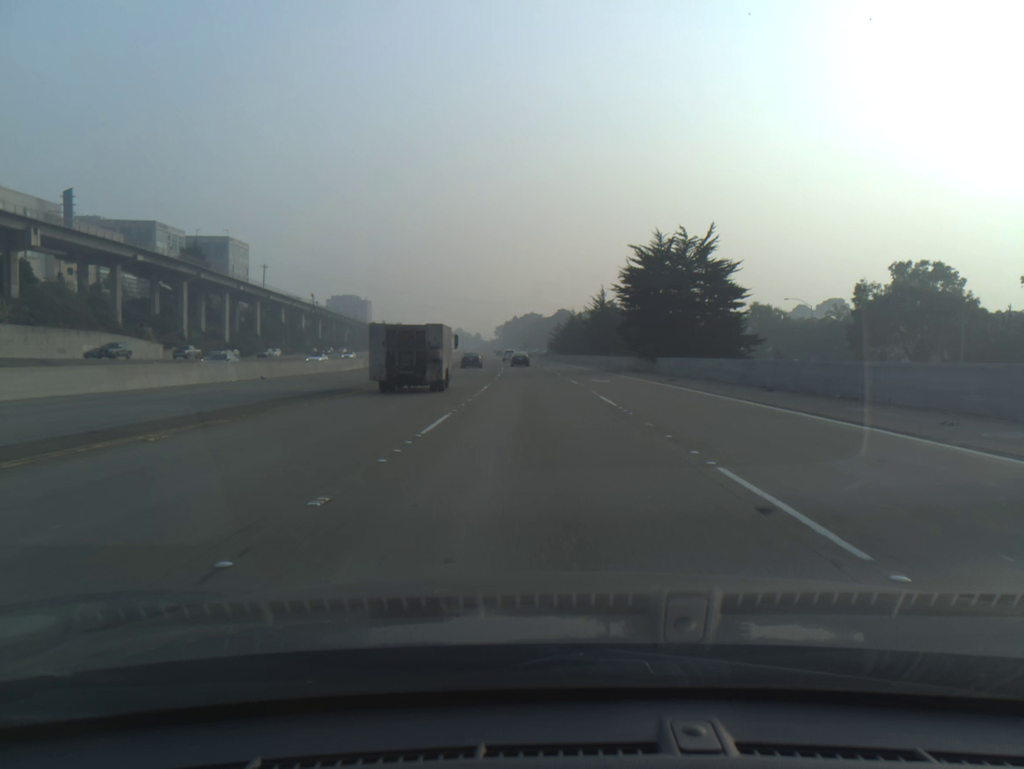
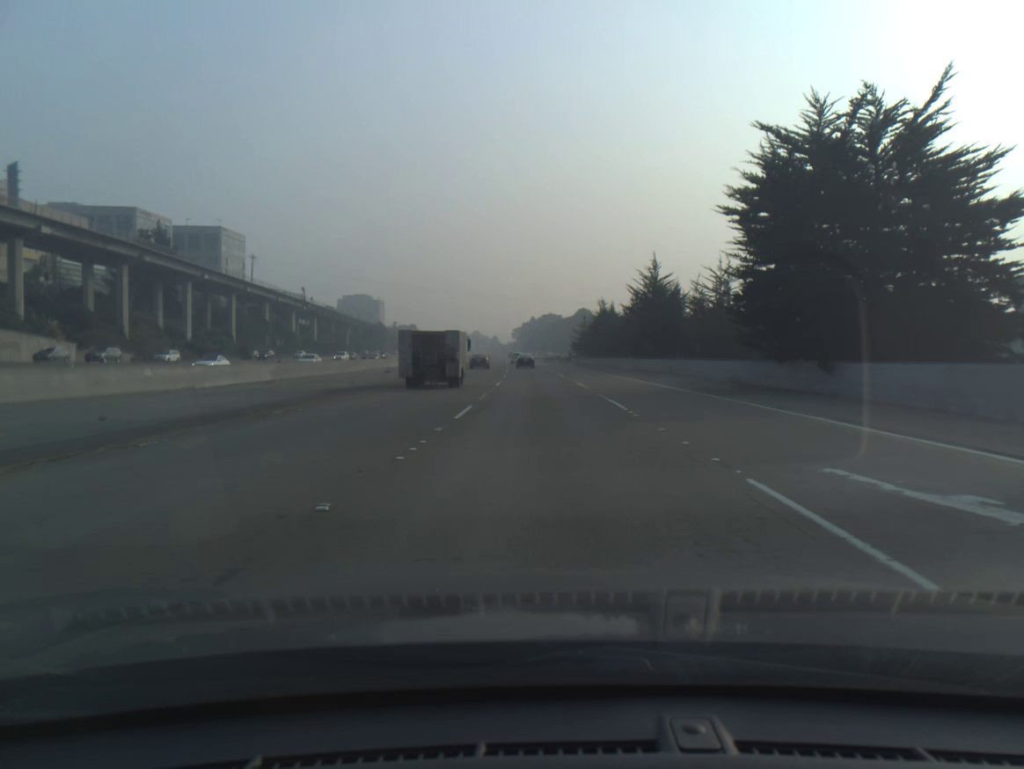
(-0.4, +29.6) m; -1°
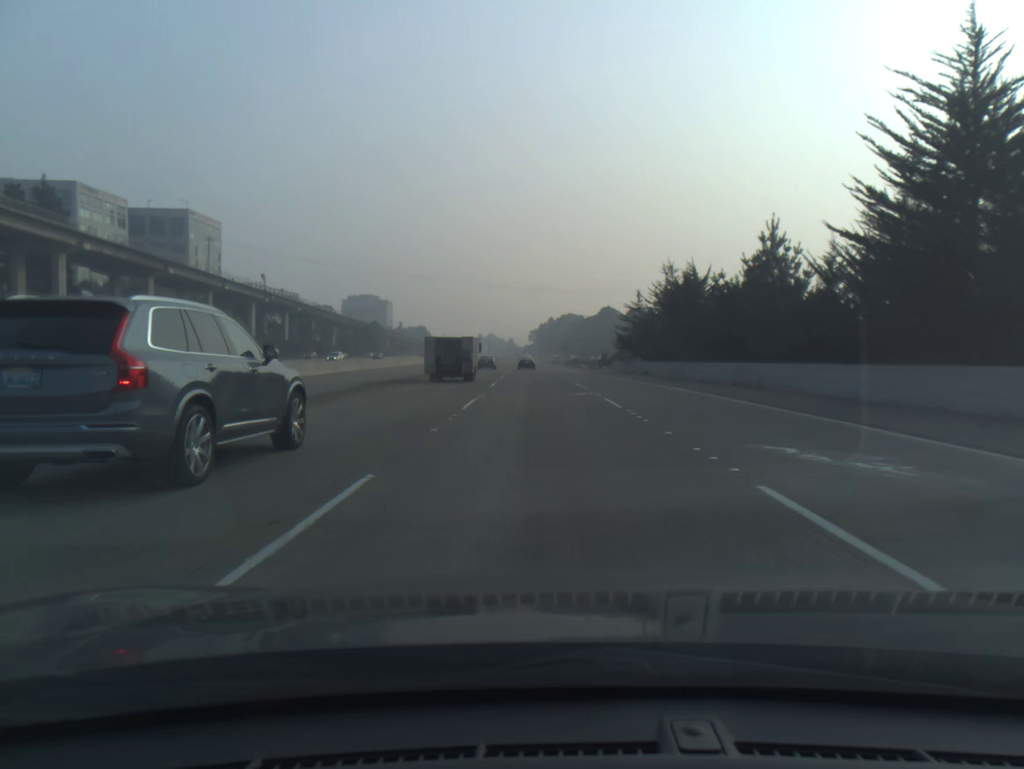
(-0.5, +44.4) m; -1°
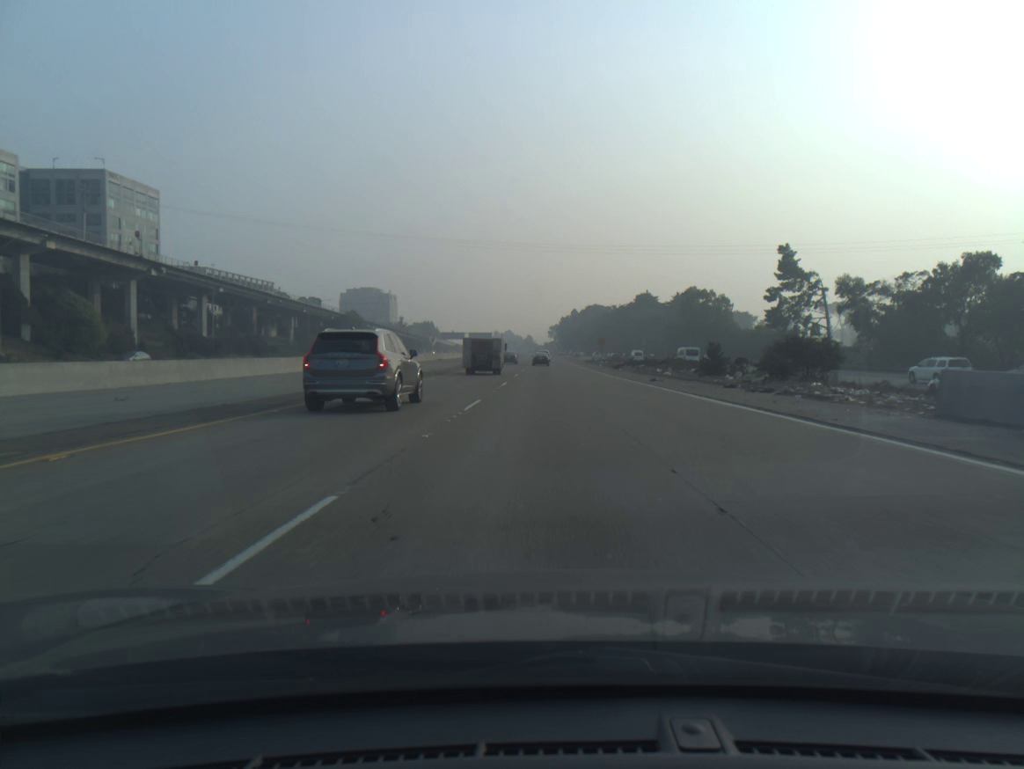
(-0.9, +58.9) m; -1°
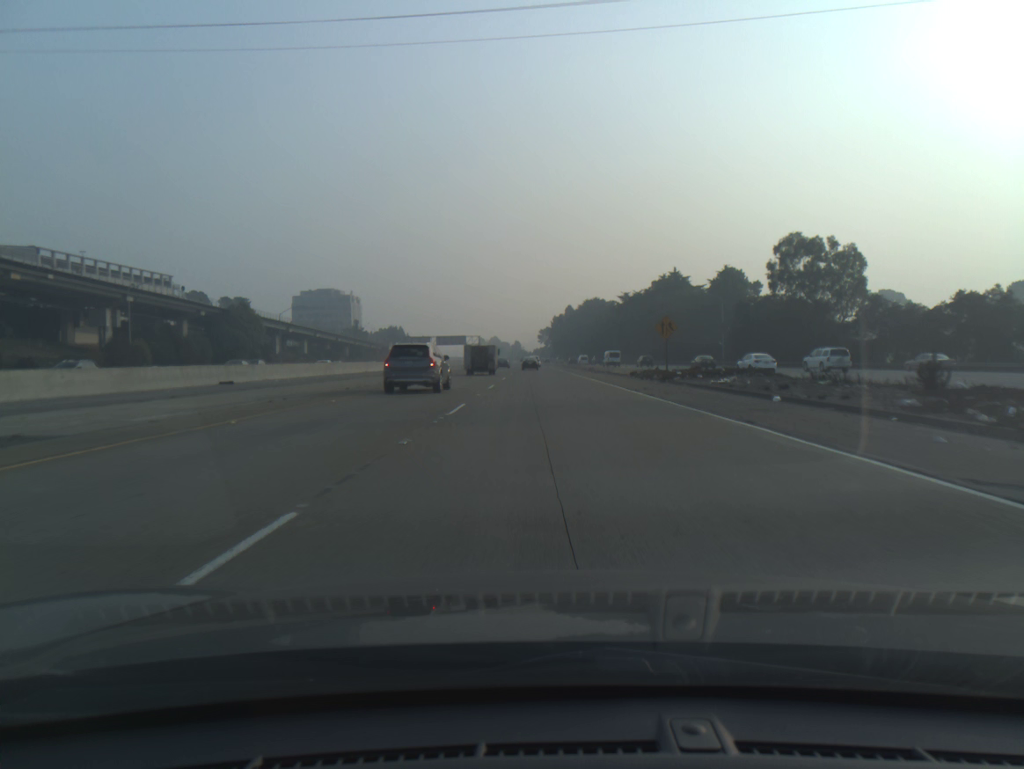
(+0.4, +74.1) m; +1°
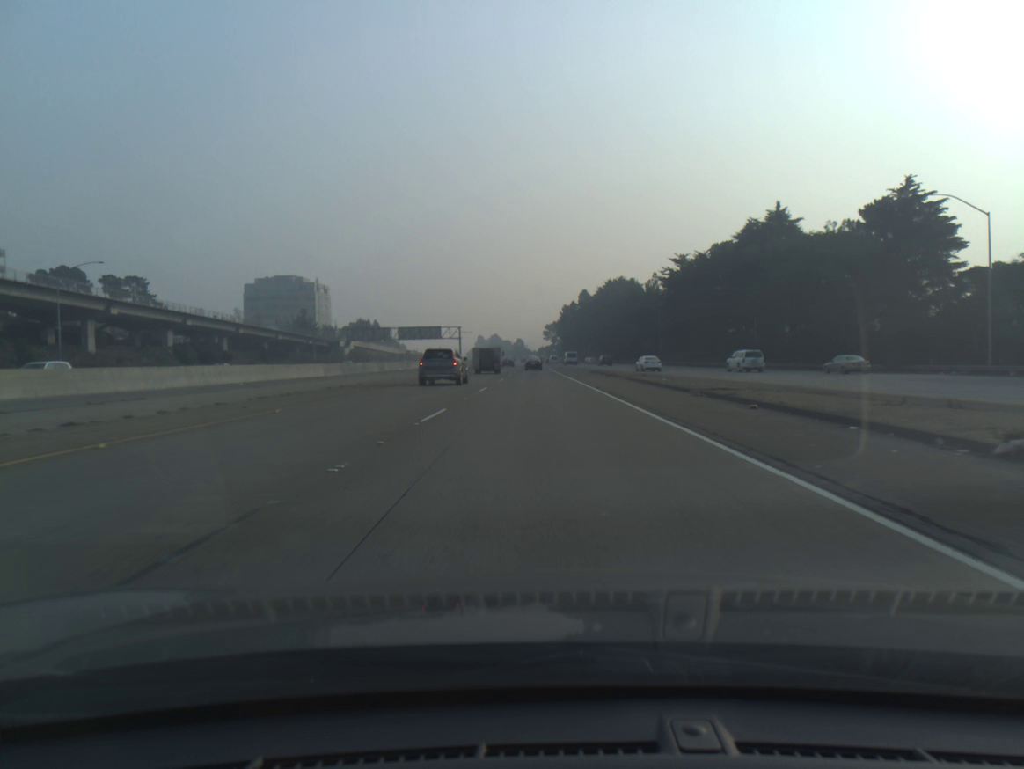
(-0.3, +76.2) m; 0°
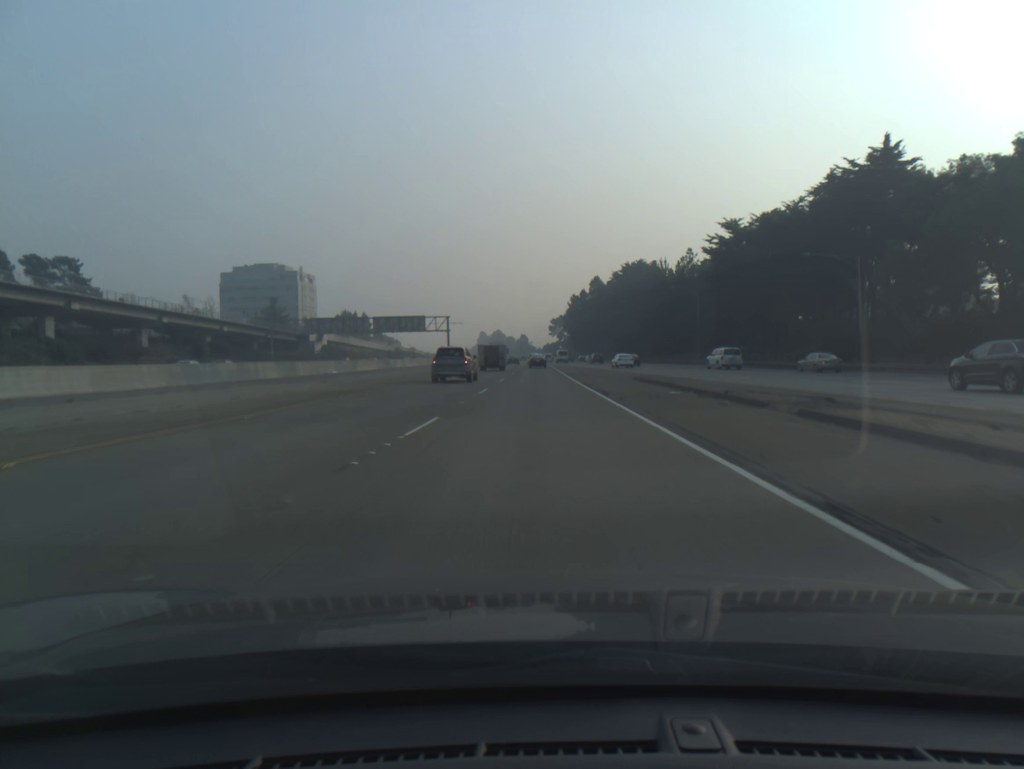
(-0.1, +31.6) m; 0°
